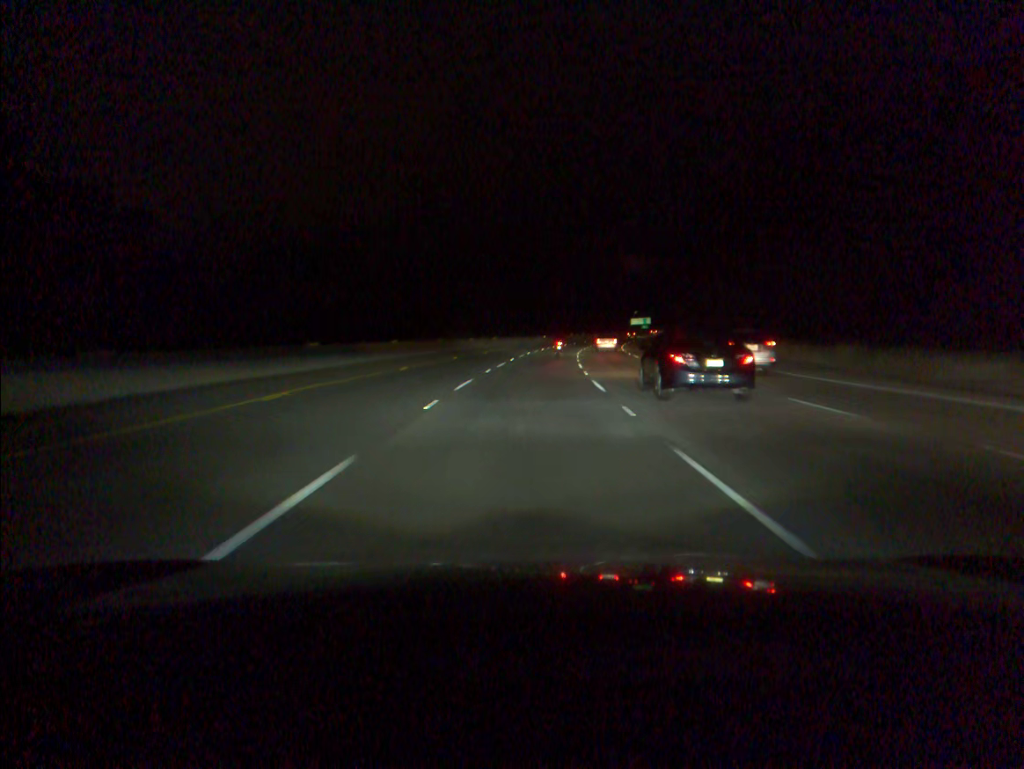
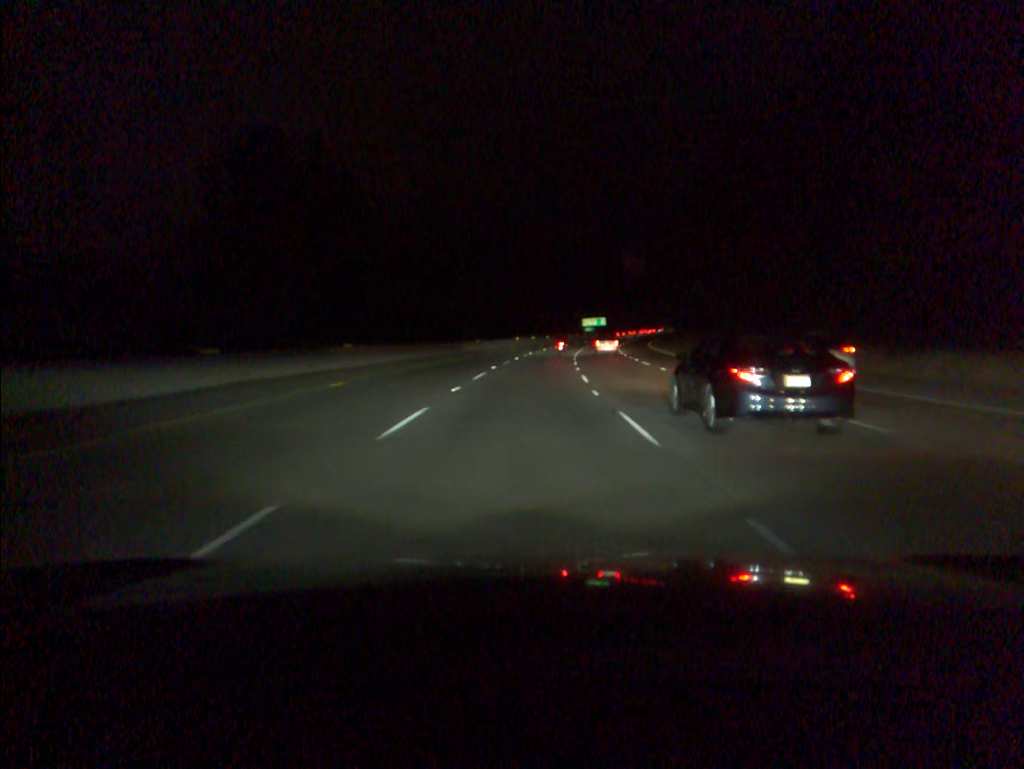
(+2.0, +52.5) m; +4°
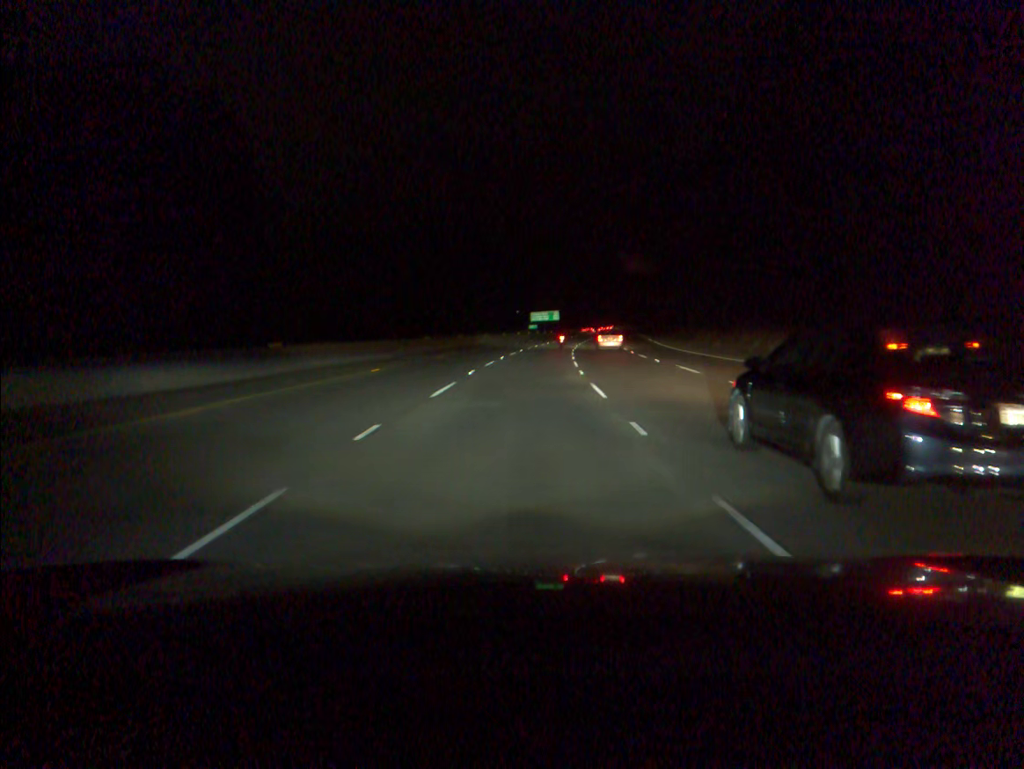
(+2.1, +52.3) m; +5°
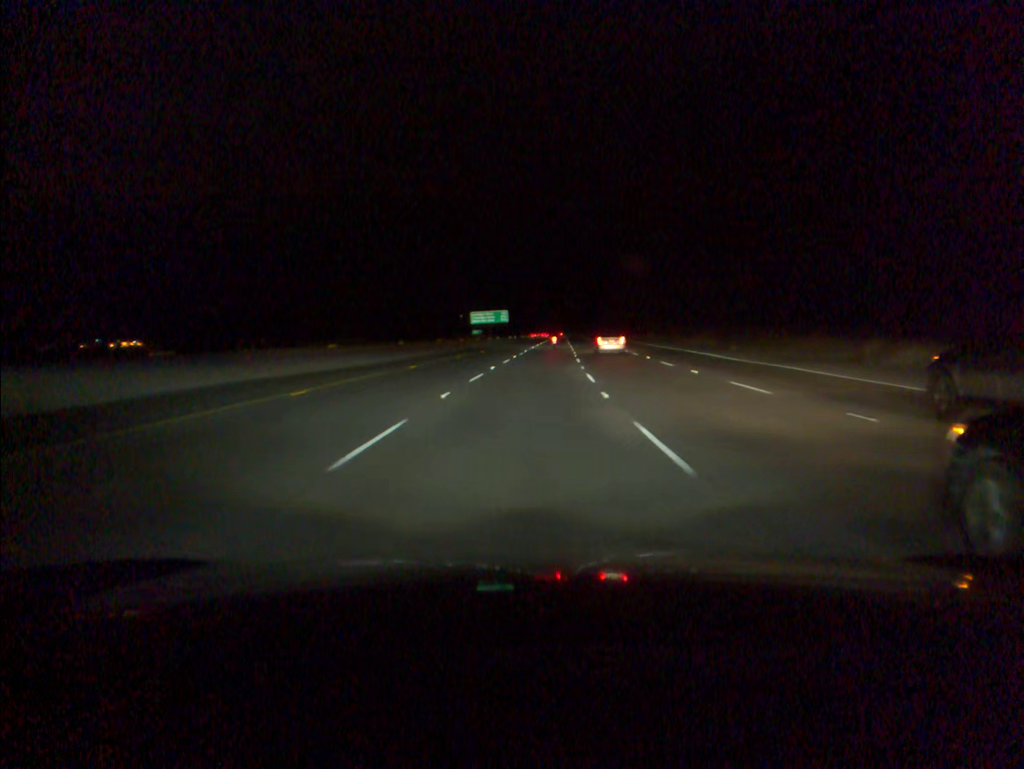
(+1.7, +52.2) m; +4°
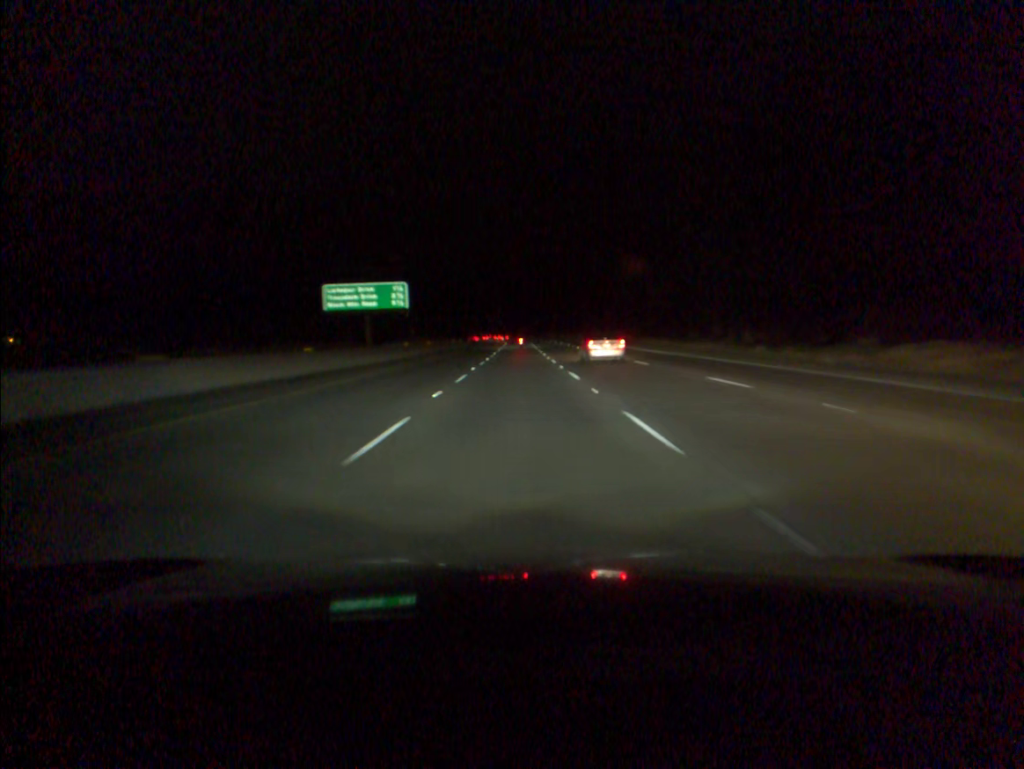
(+3.4, +86.8) m; +3°
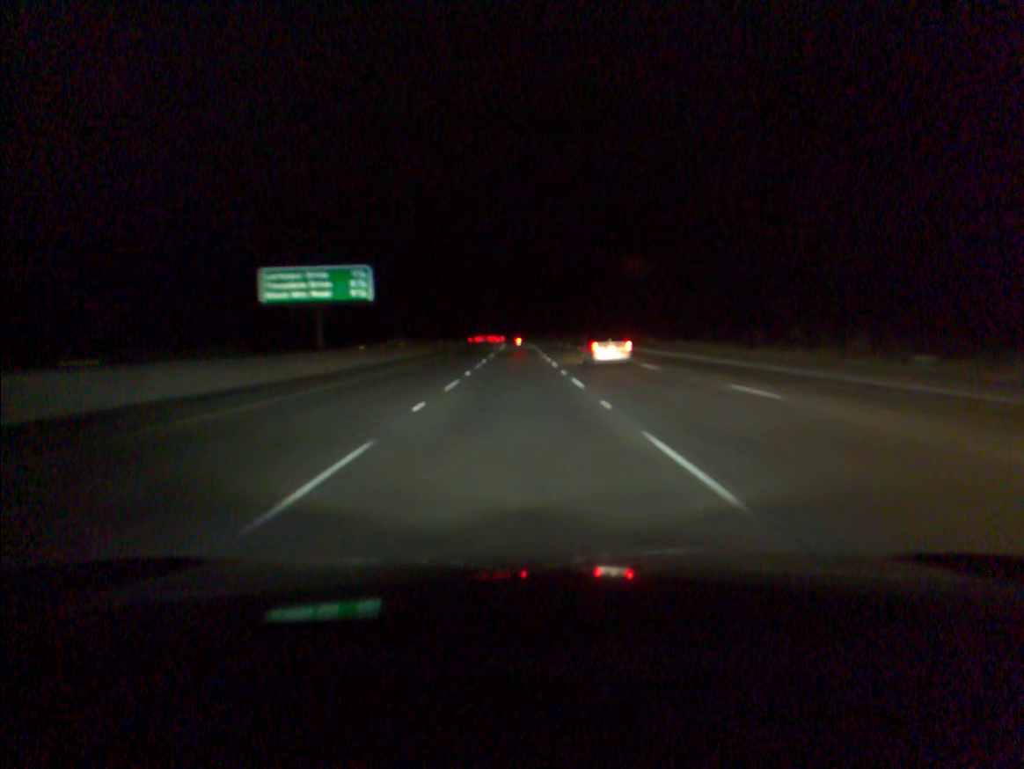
(0.0, +17.4) m; 0°
